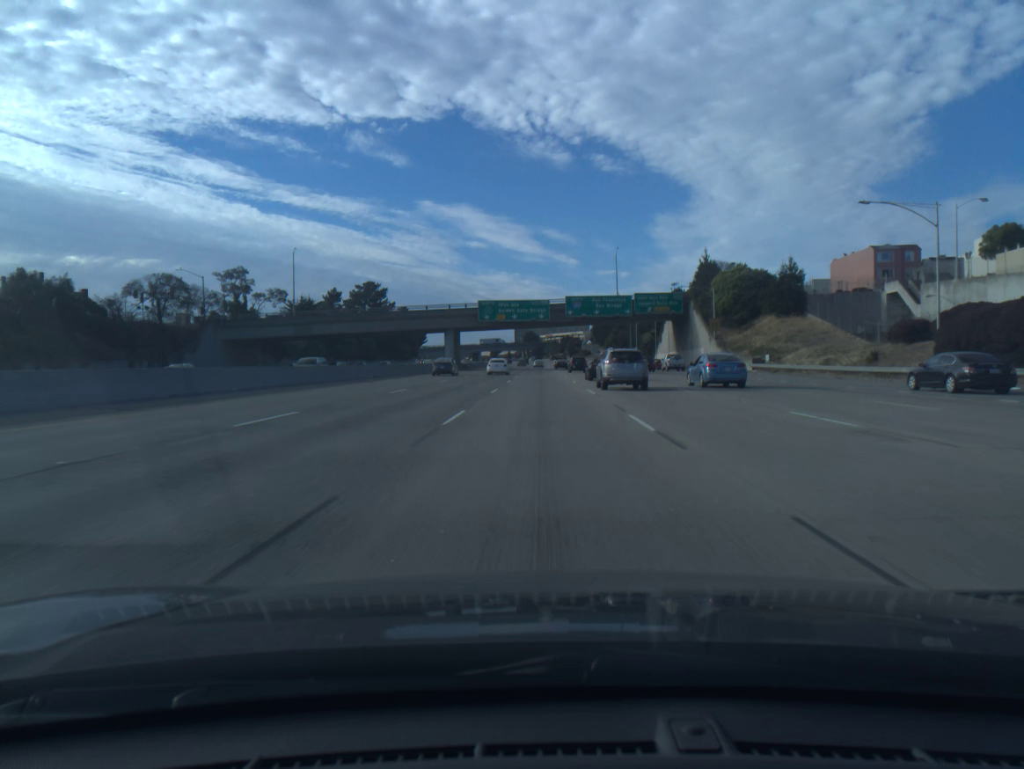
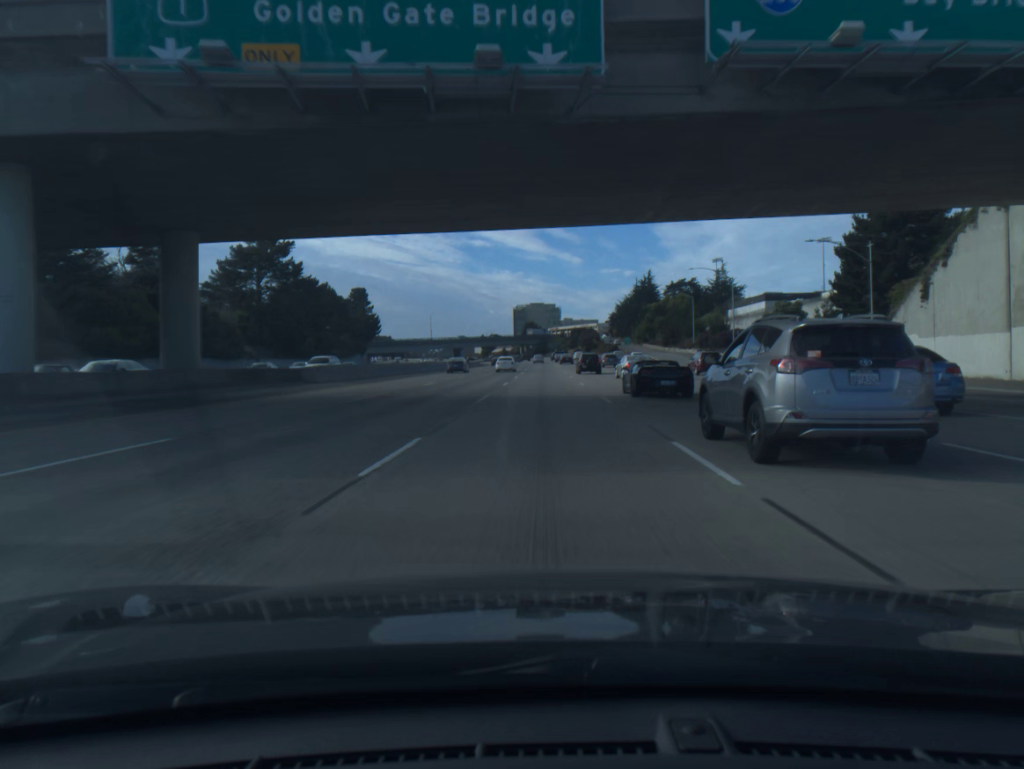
(-0.1, +91.6) m; 0°
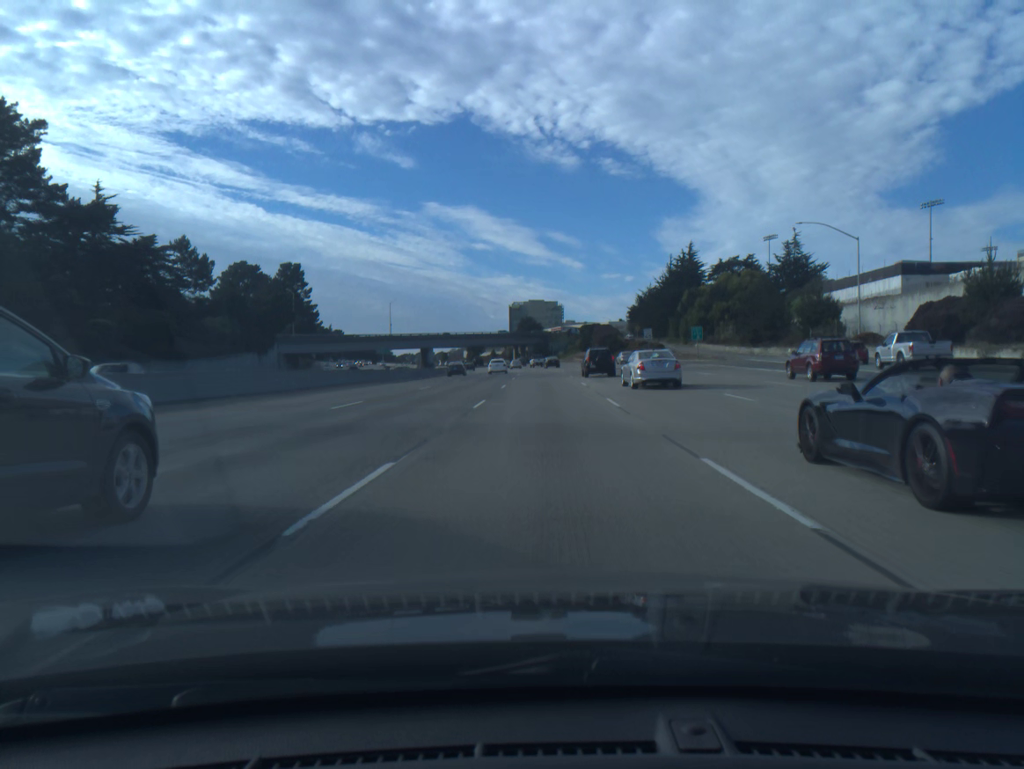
(0.0, +73.5) m; 0°
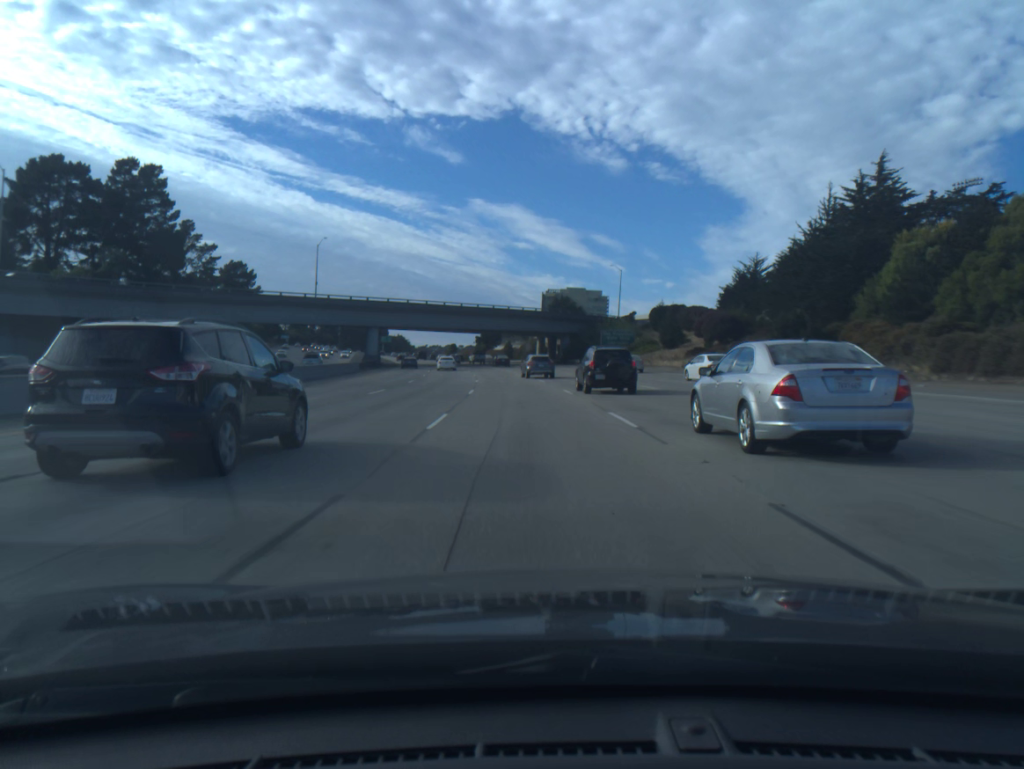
(-0.9, +91.6) m; -2°
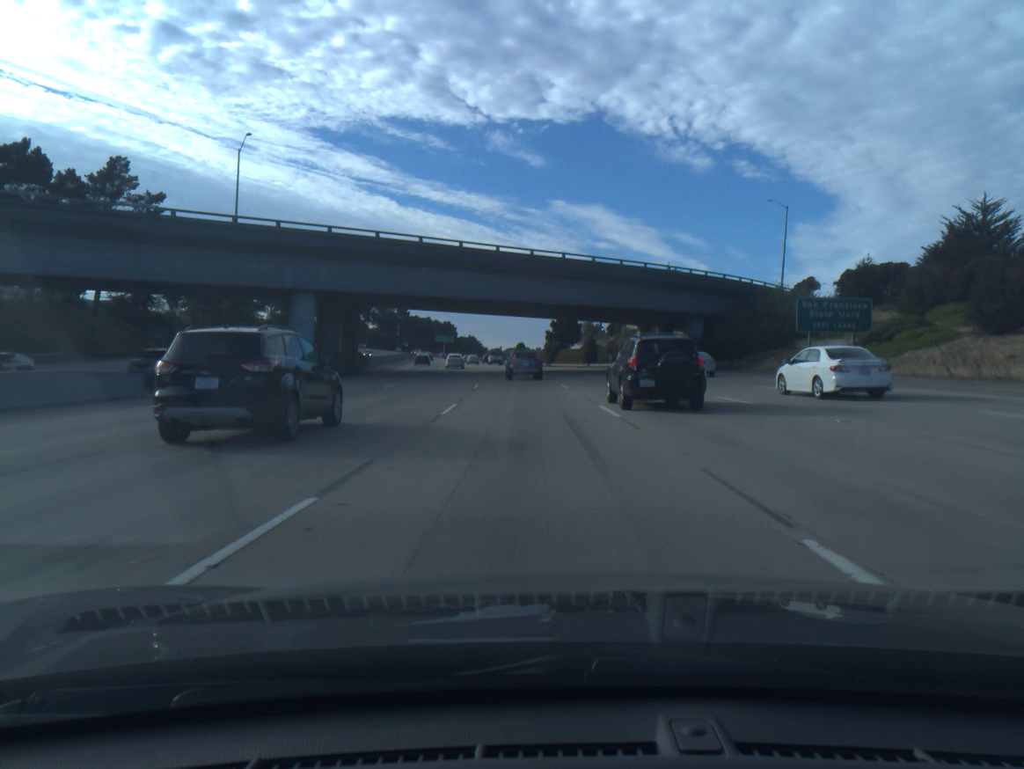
(-2.5, +54.6) m; -6°
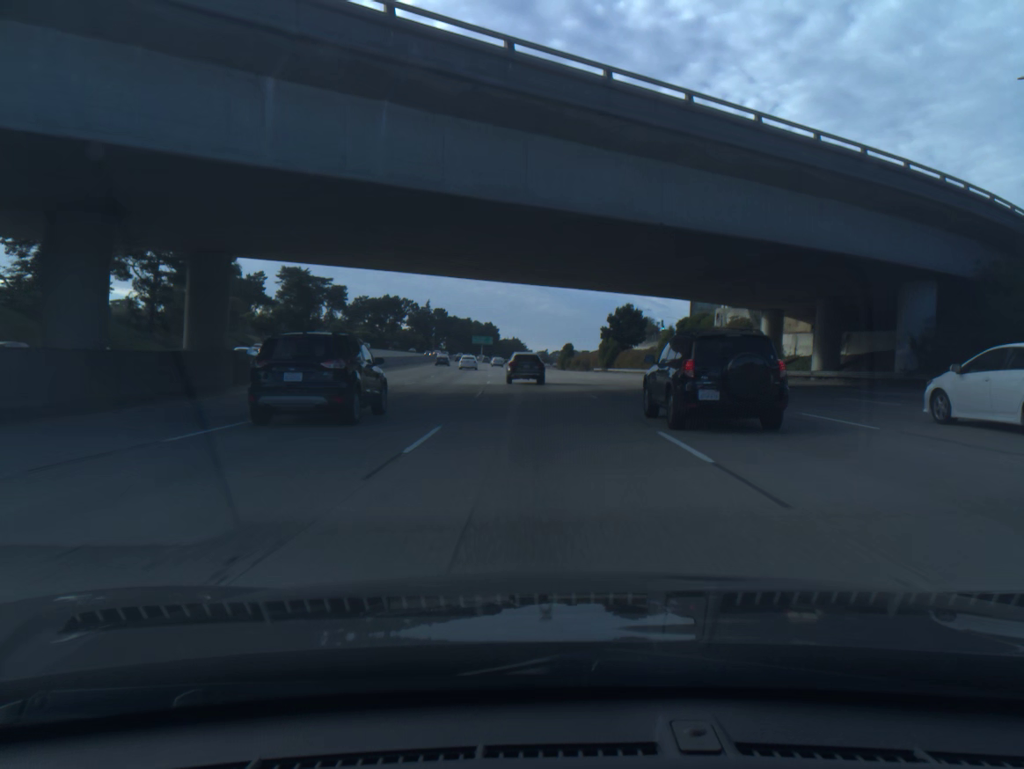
(-1.1, +35.1) m; -3°
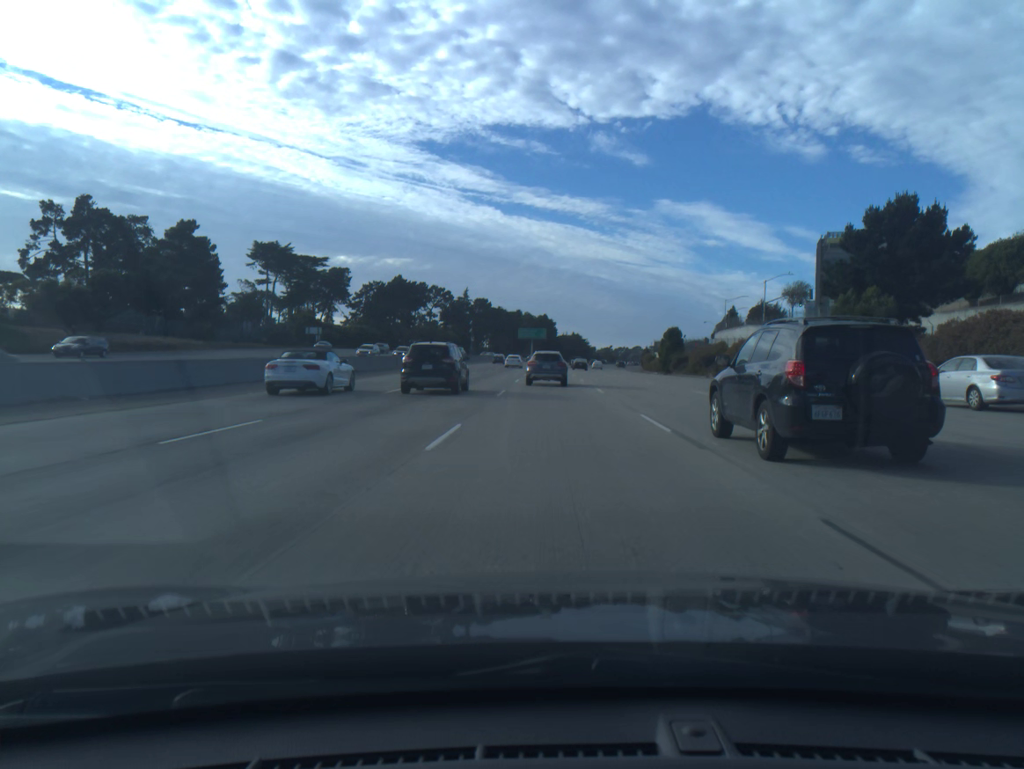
(-3.8, +82.5) m; -4°
